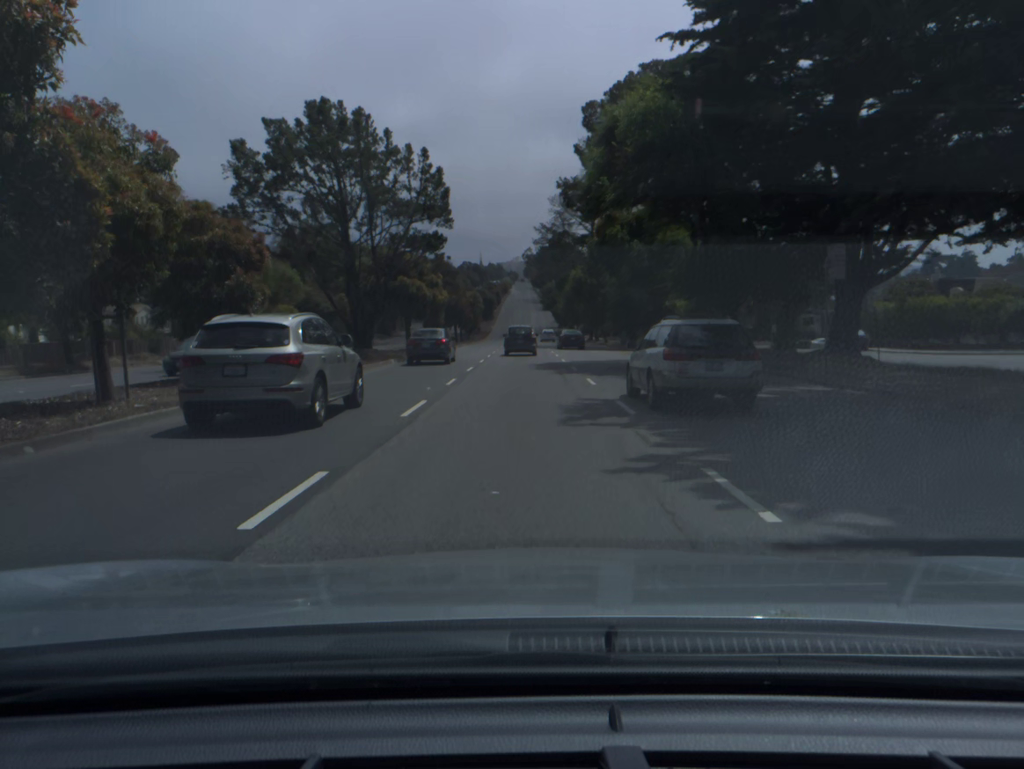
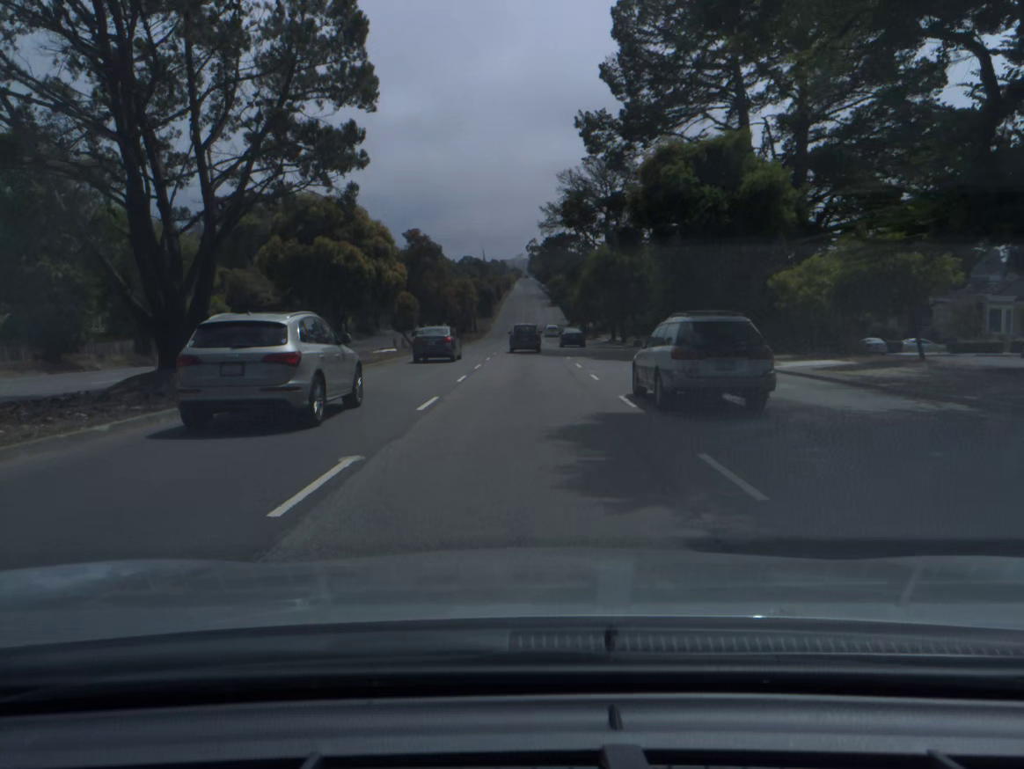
(-0.1, +21.1) m; 0°
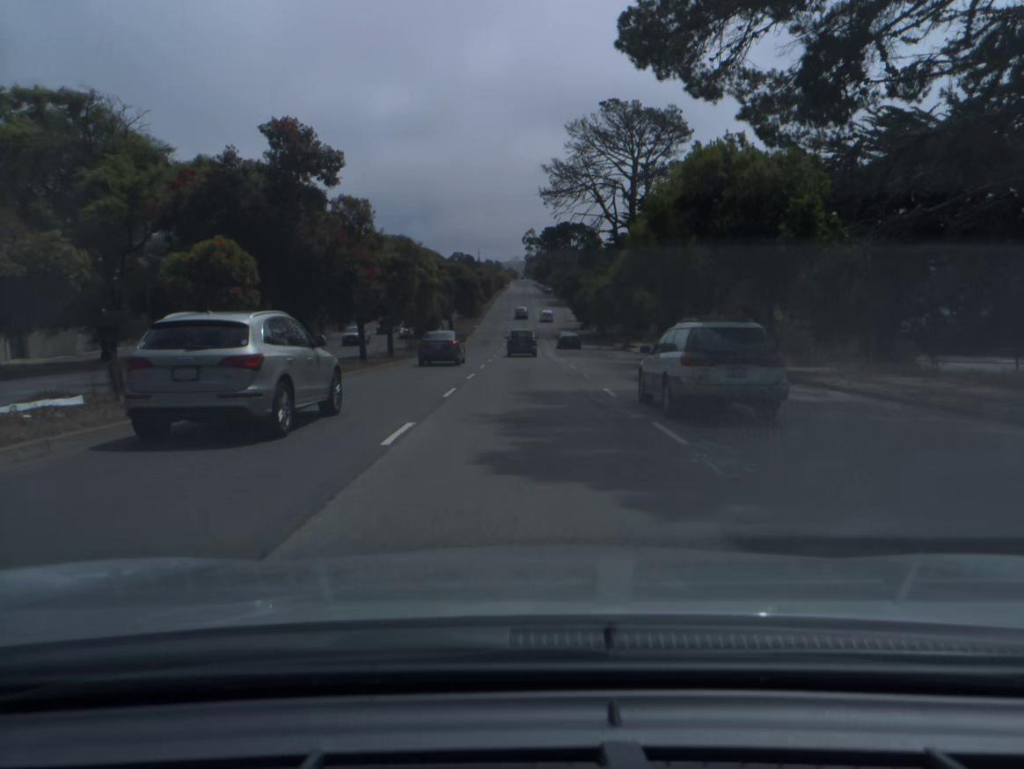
(0.0, +32.9) m; 0°
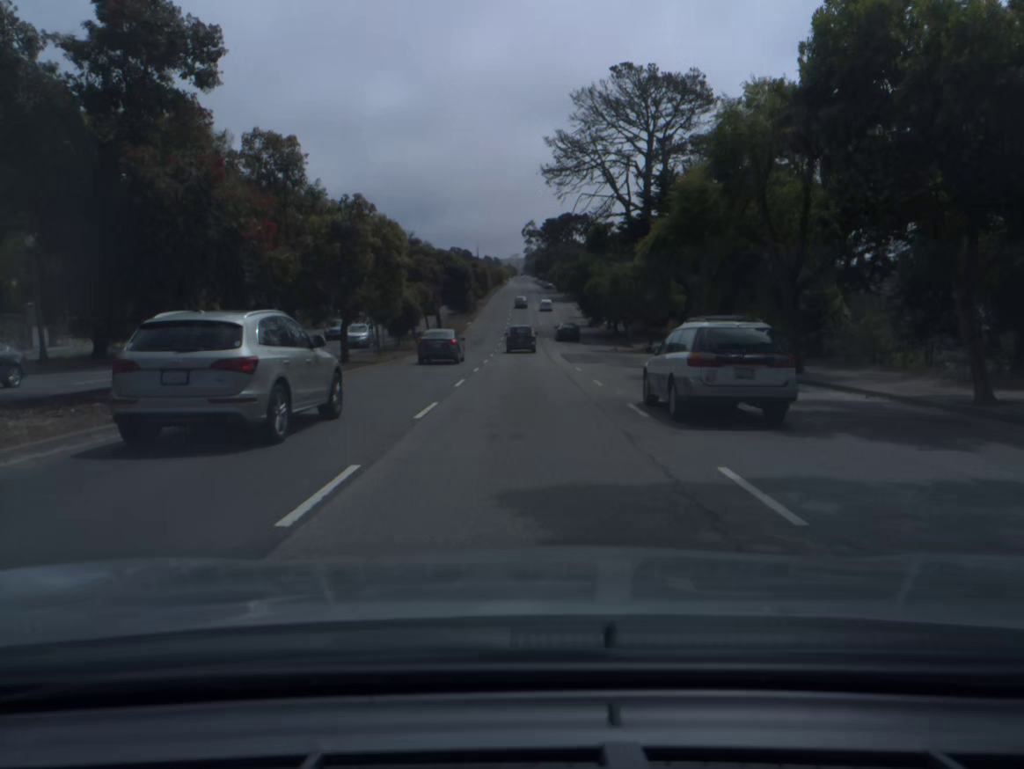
(0.0, +11.3) m; 0°
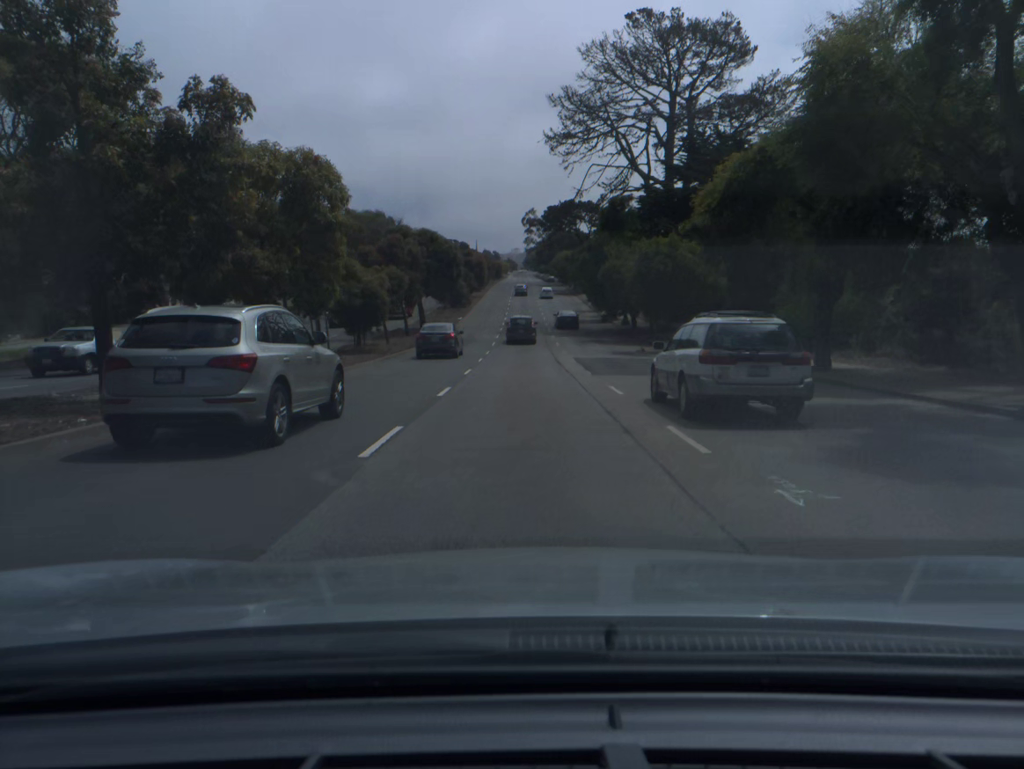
(0.0, +11.4) m; 0°
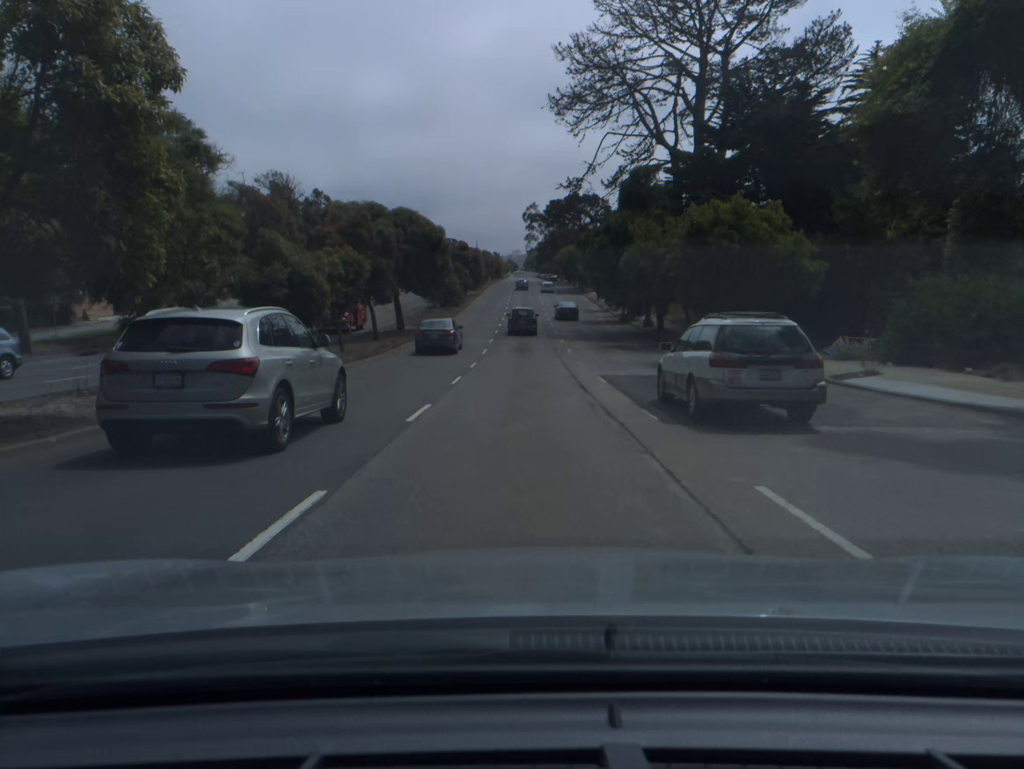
(0.0, +11.4) m; 0°
